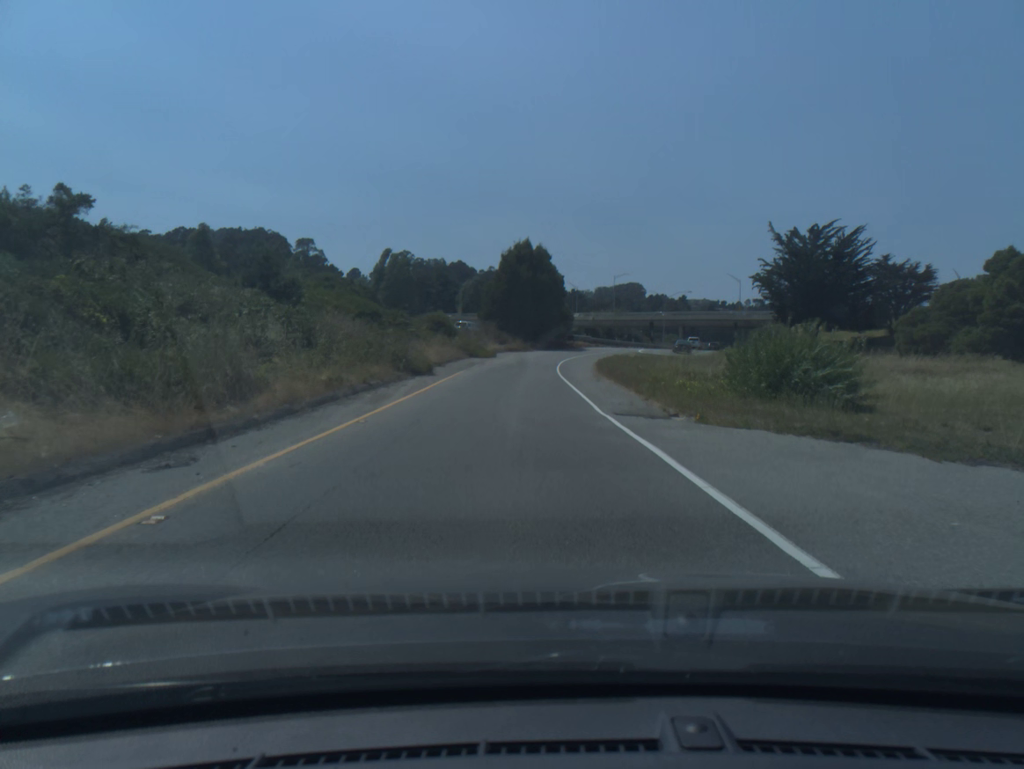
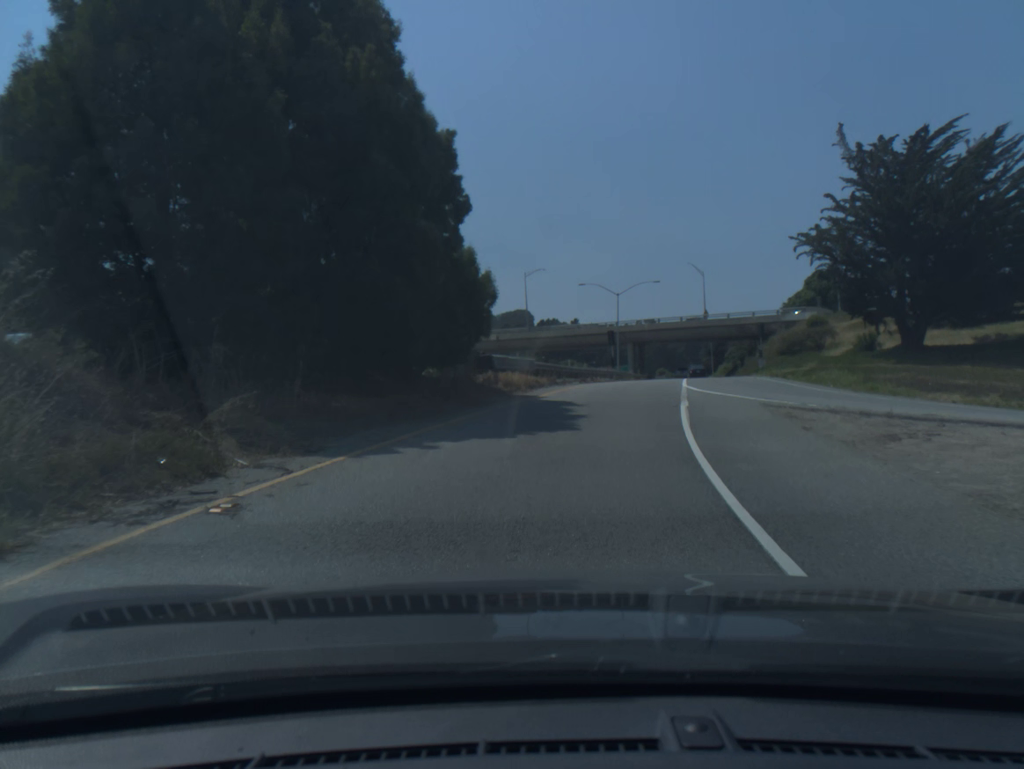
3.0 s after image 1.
(+1.0, +58.0) m; +8°
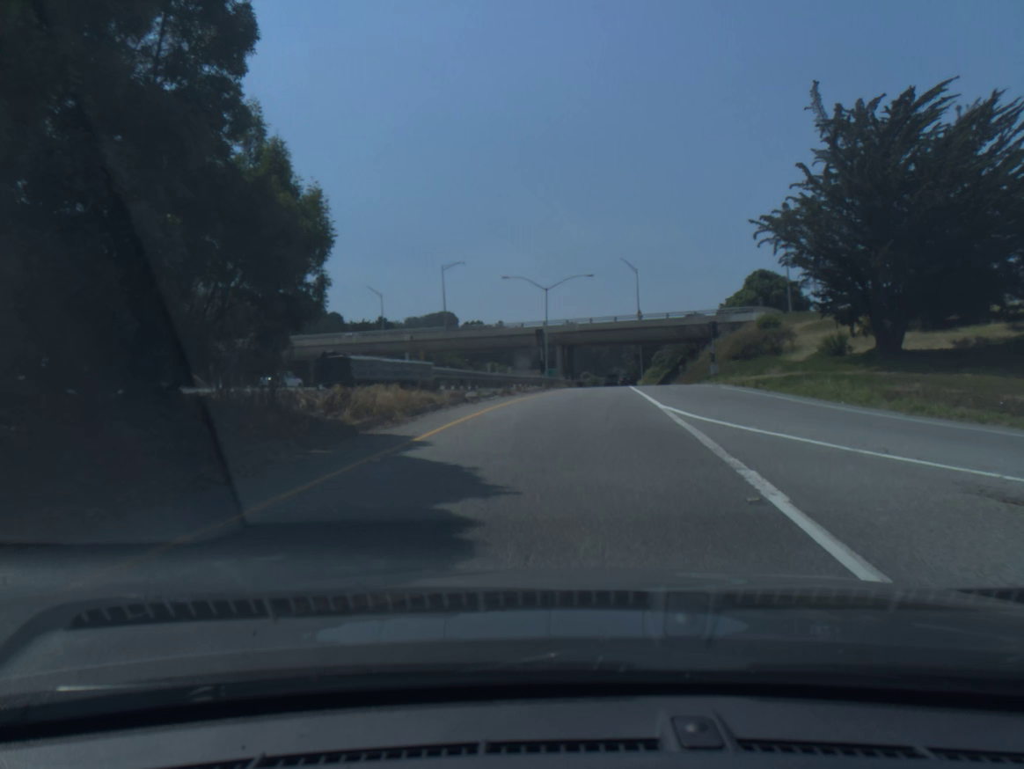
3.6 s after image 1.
(+0.6, +11.7) m; +5°
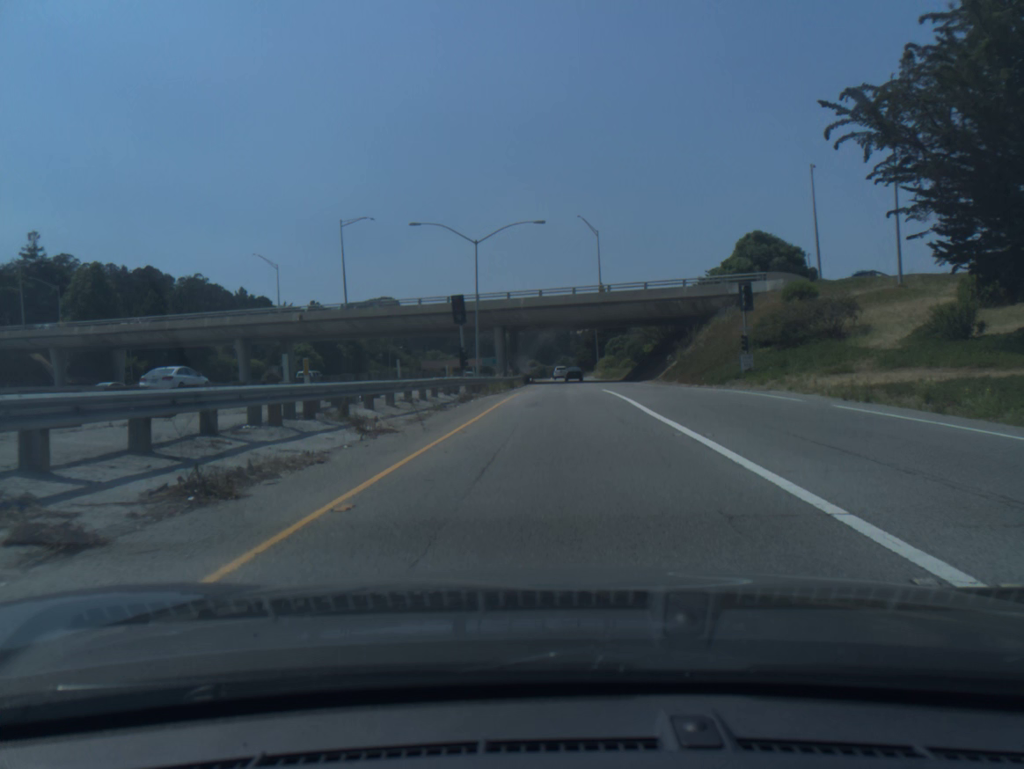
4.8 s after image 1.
(+1.1, +24.0) m; +4°
